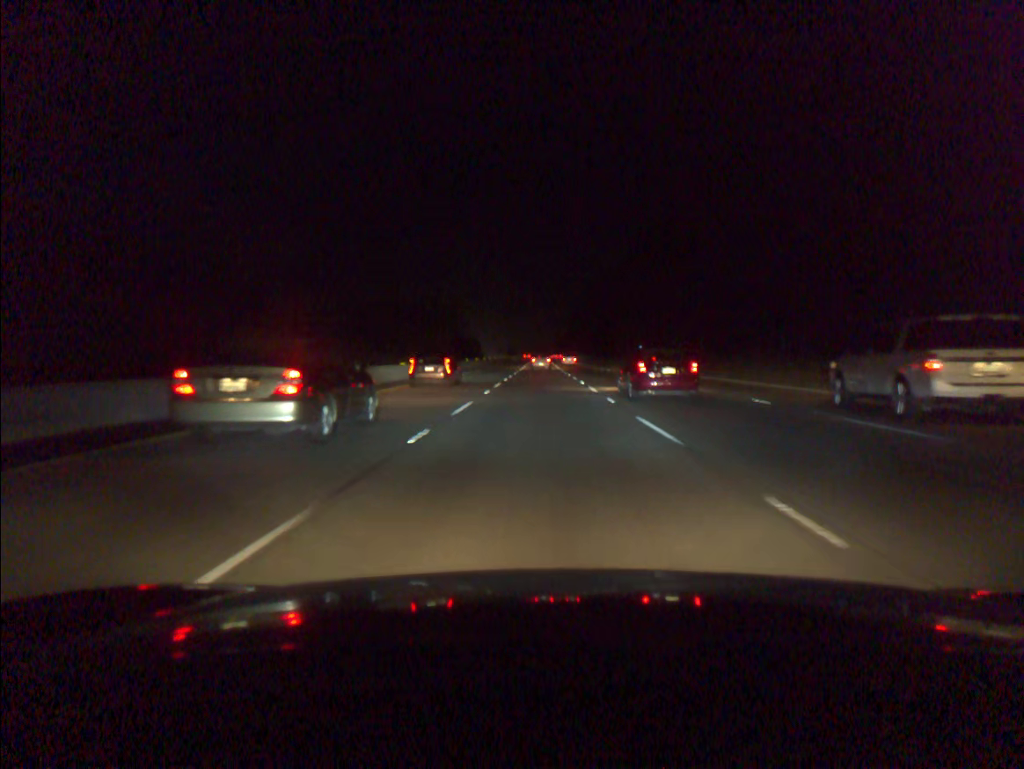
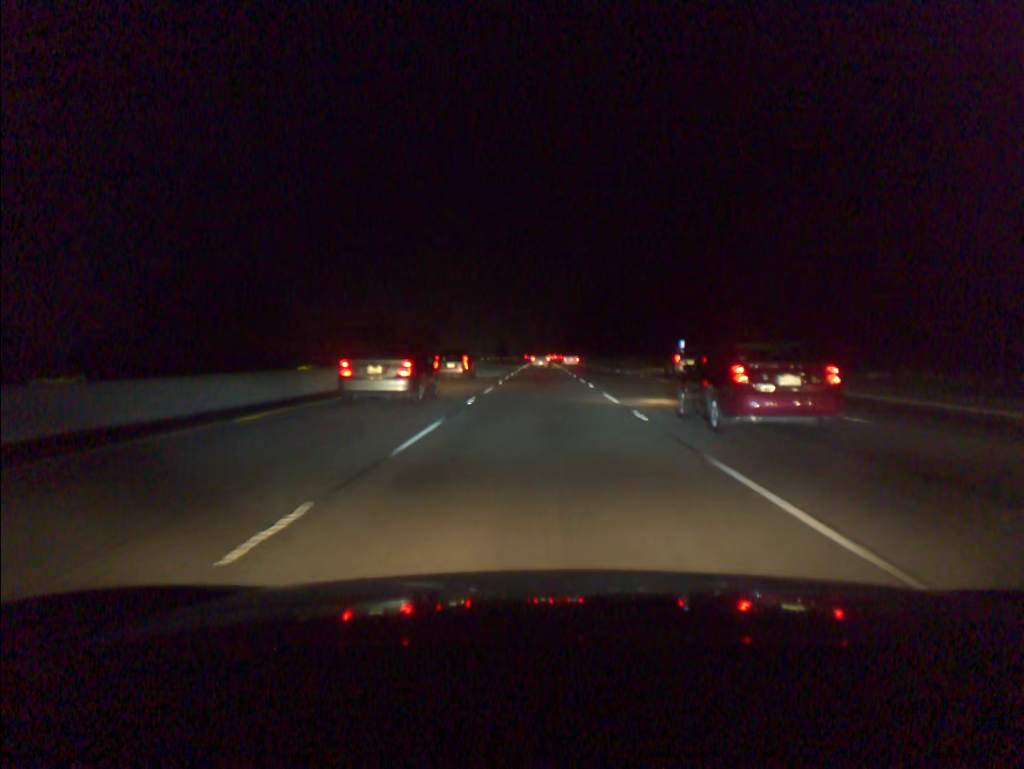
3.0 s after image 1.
(-0.1, +94.0) m; 0°
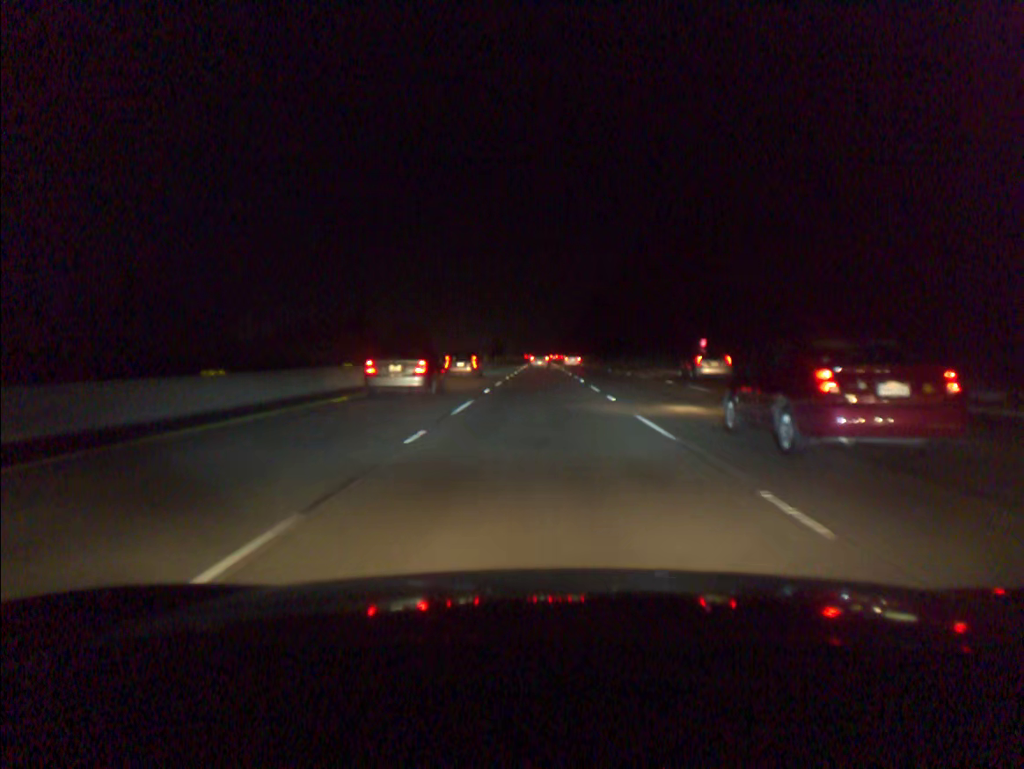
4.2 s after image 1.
(0.0, +37.6) m; 0°
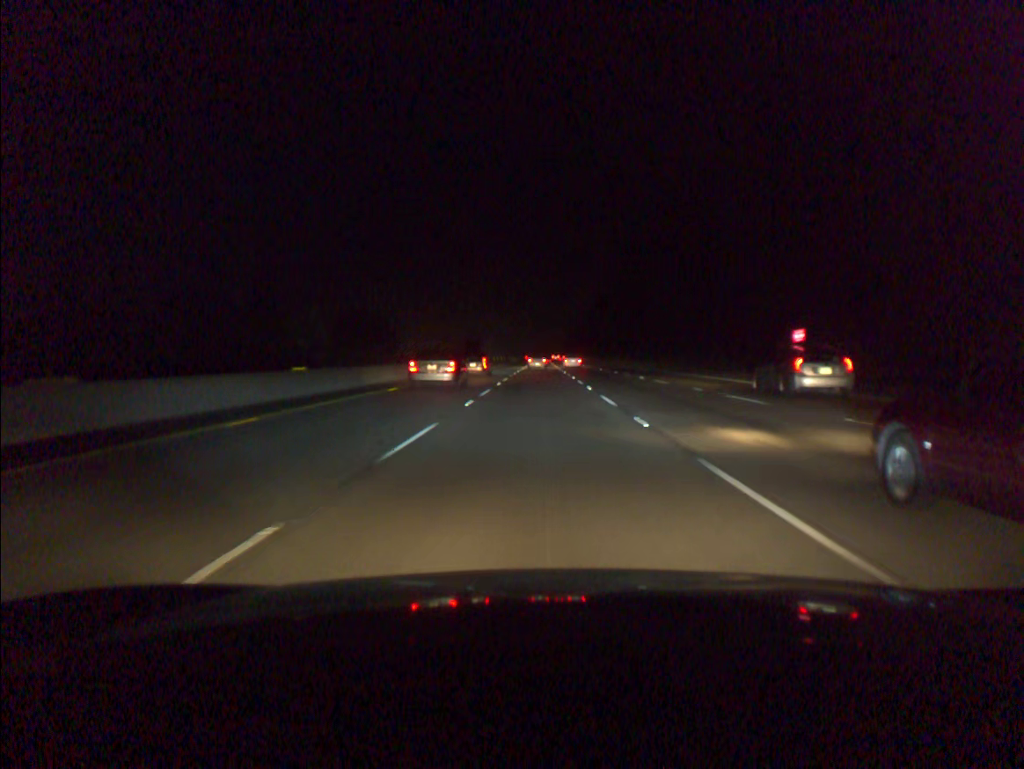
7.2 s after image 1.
(-0.1, +94.3) m; 0°
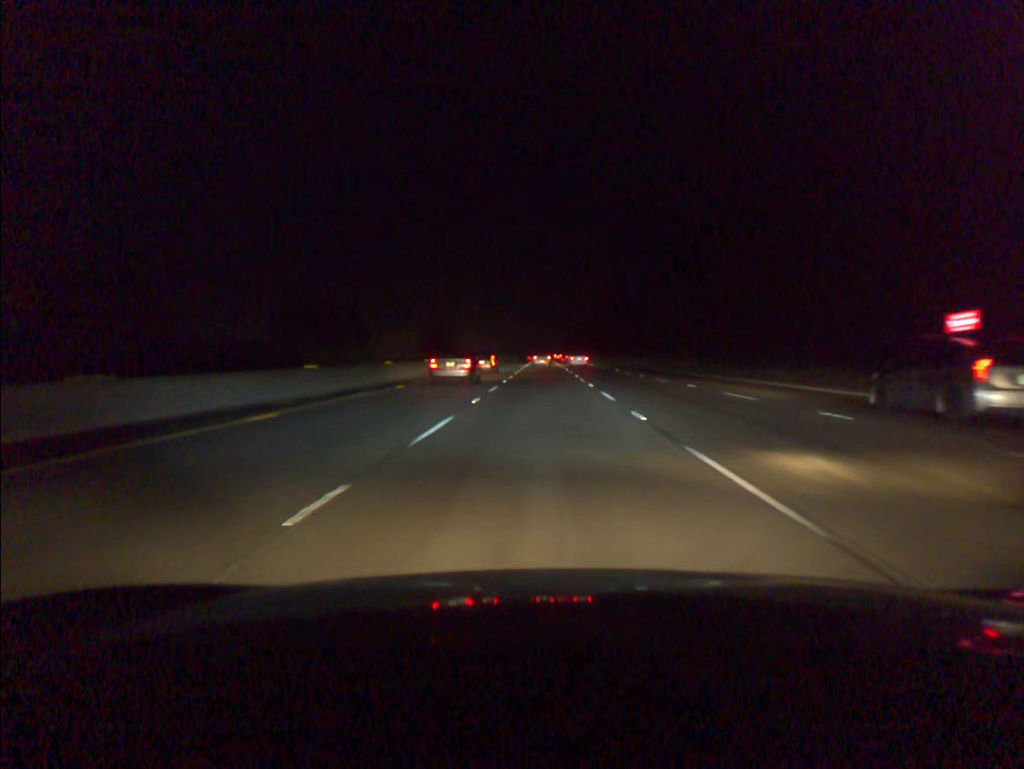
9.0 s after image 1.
(-0.1, +57.2) m; 0°
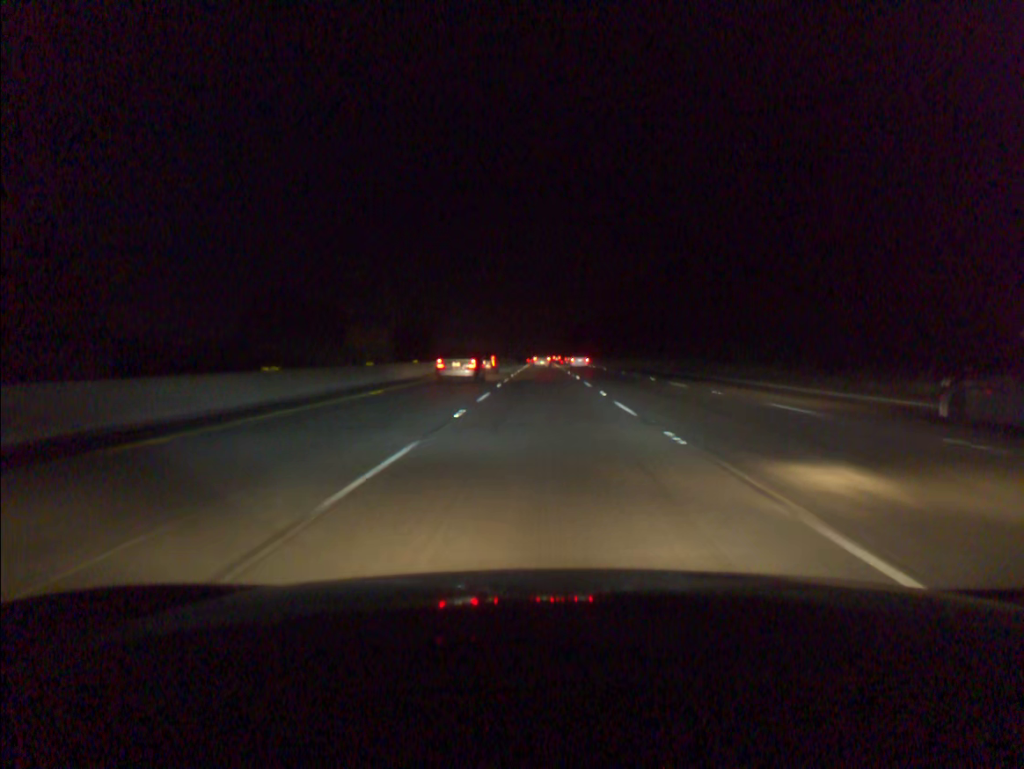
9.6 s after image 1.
(0.0, +19.2) m; 0°
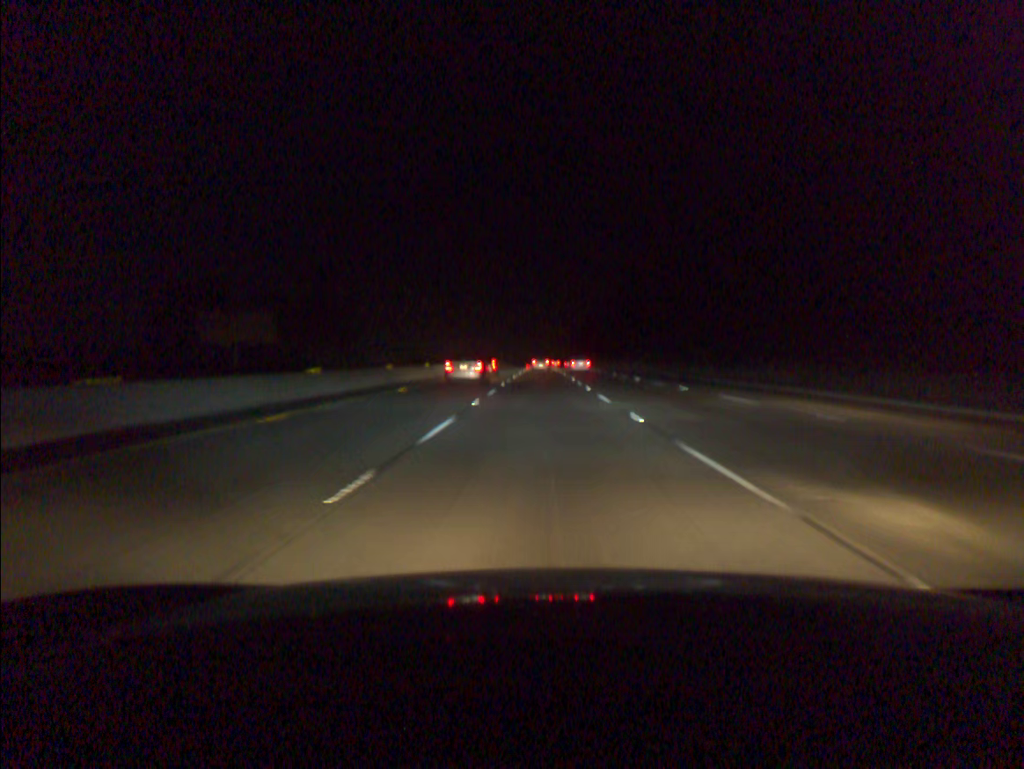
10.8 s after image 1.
(+0.1, +38.6) m; 0°
